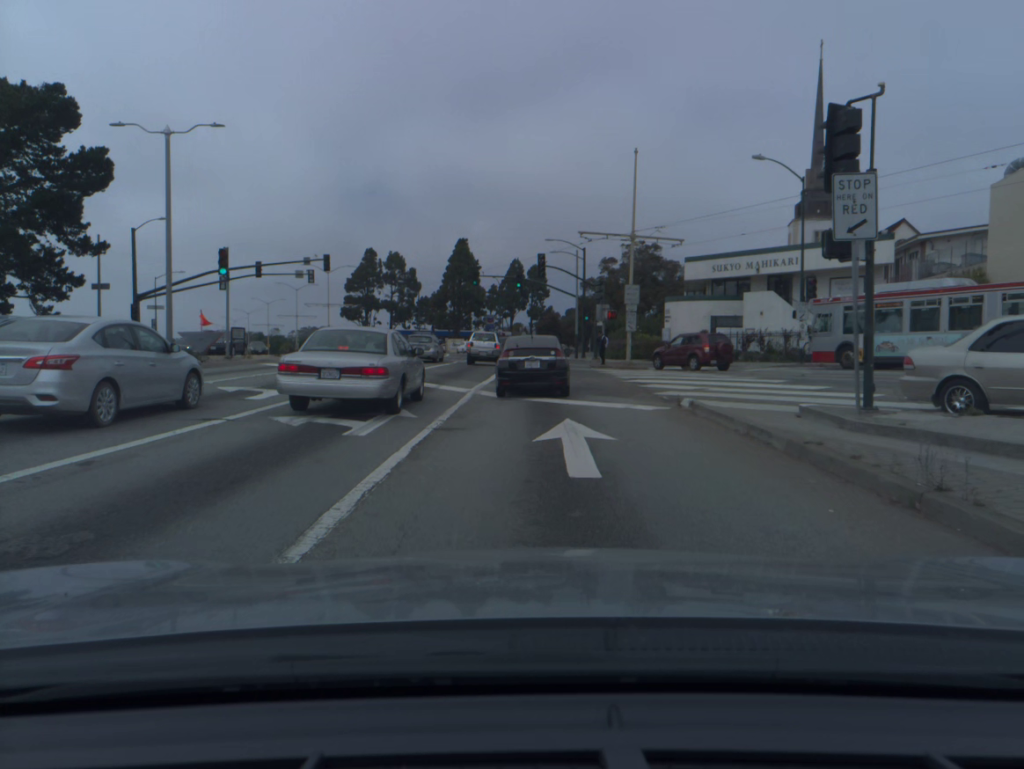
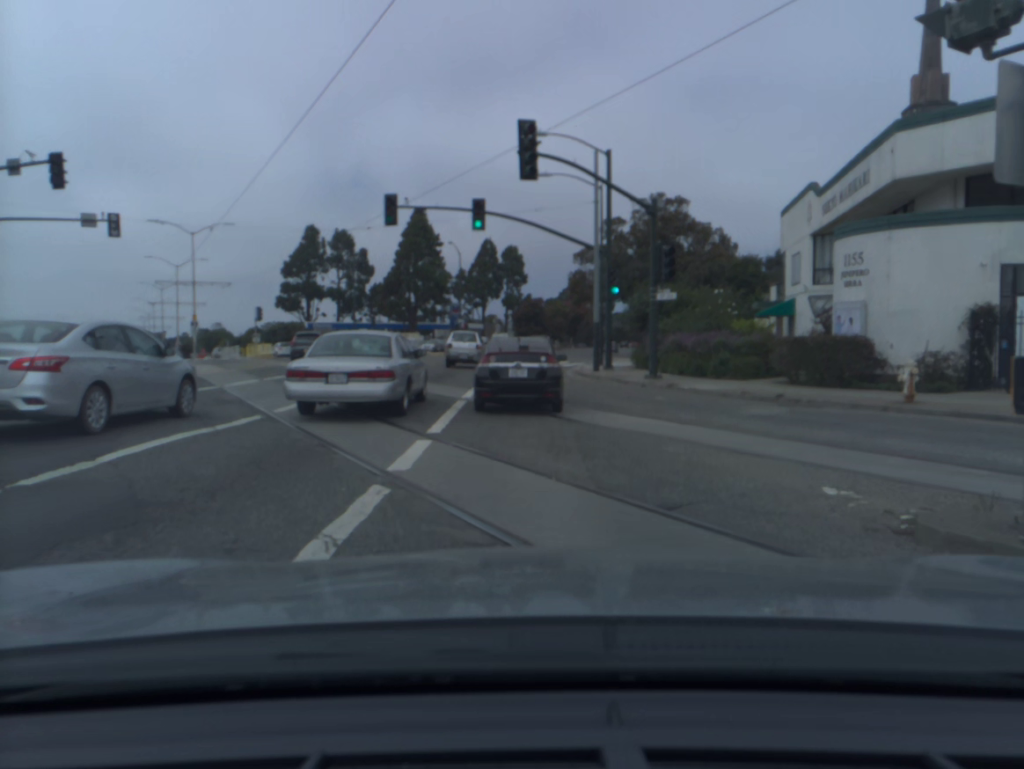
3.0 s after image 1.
(+0.5, +34.3) m; +2°
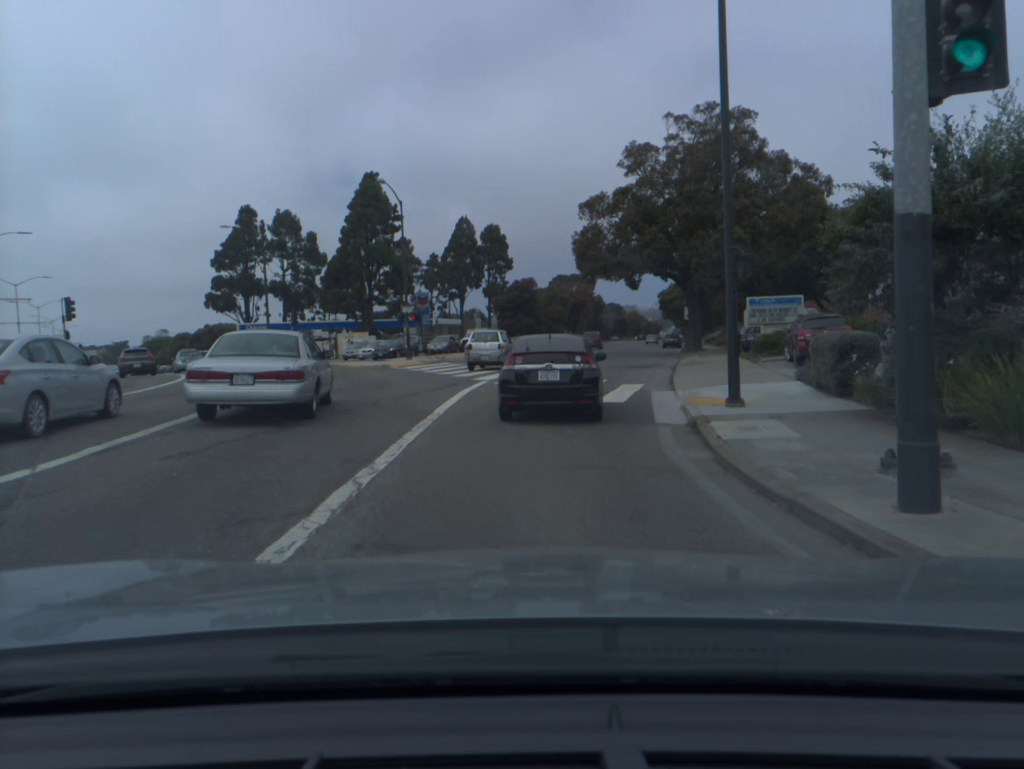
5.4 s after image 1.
(+0.3, +27.0) m; +1°
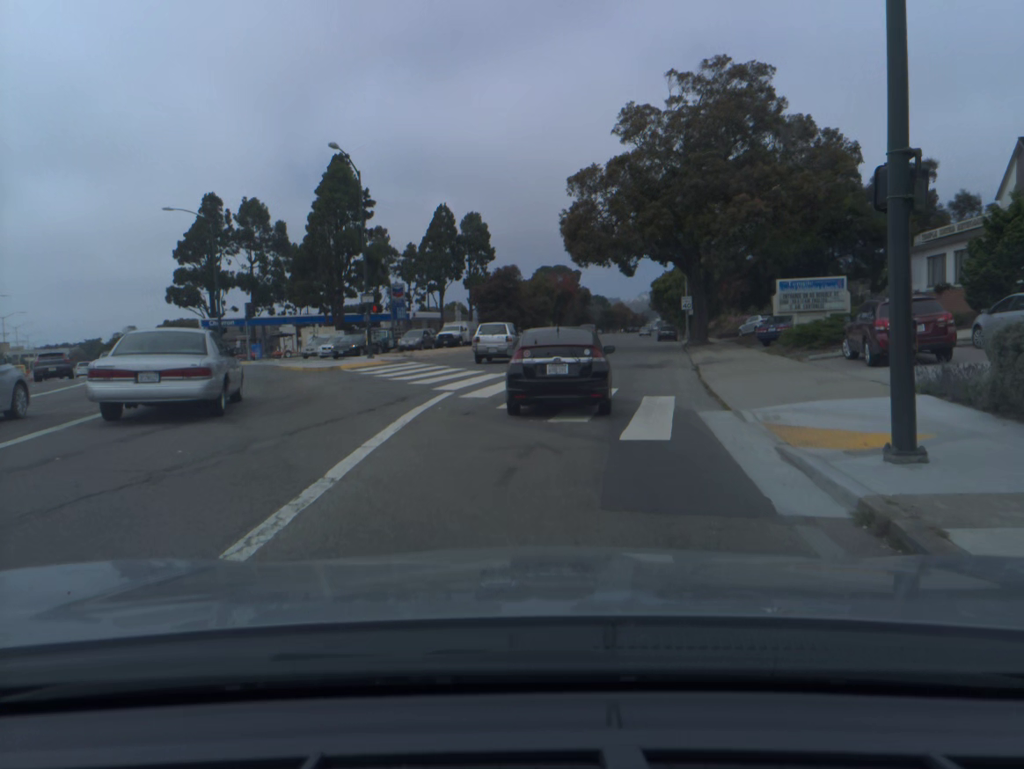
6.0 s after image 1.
(+0.1, +6.8) m; +1°
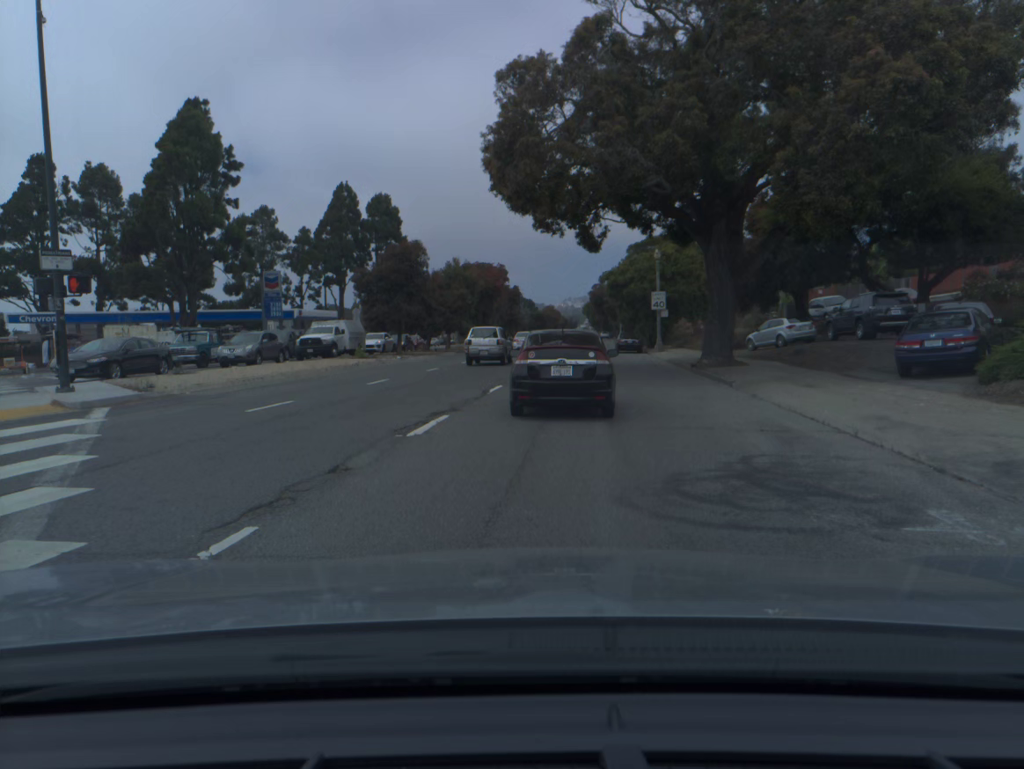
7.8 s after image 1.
(+0.9, +20.7) m; +5°
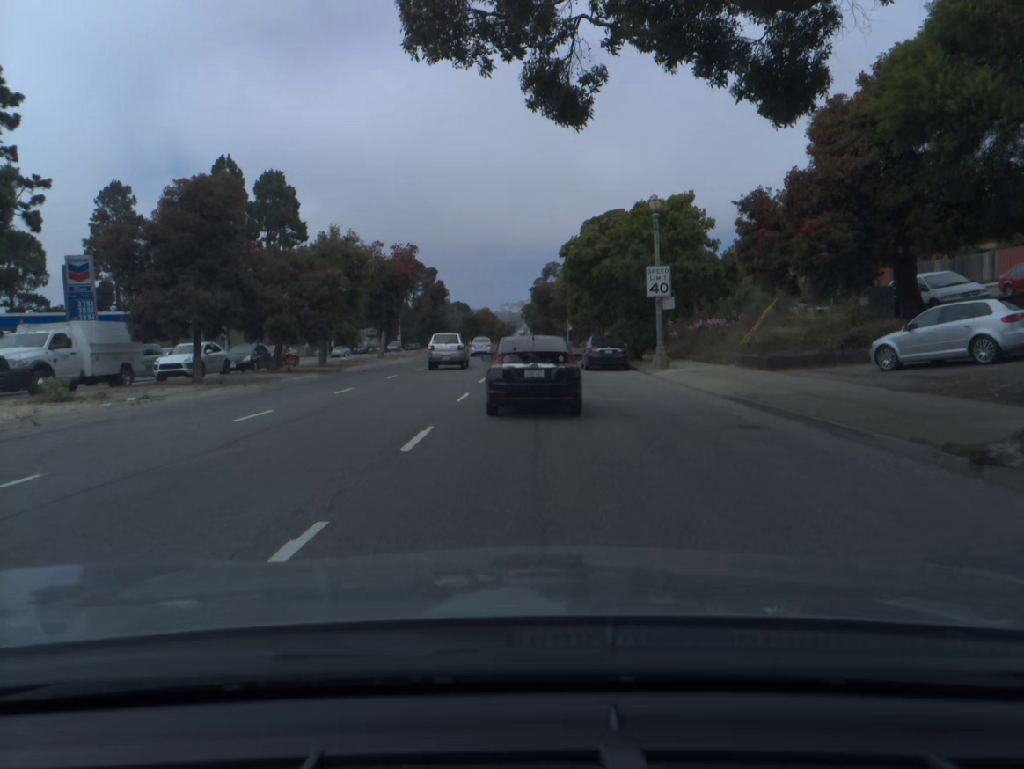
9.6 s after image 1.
(+1.0, +21.9) m; +4°
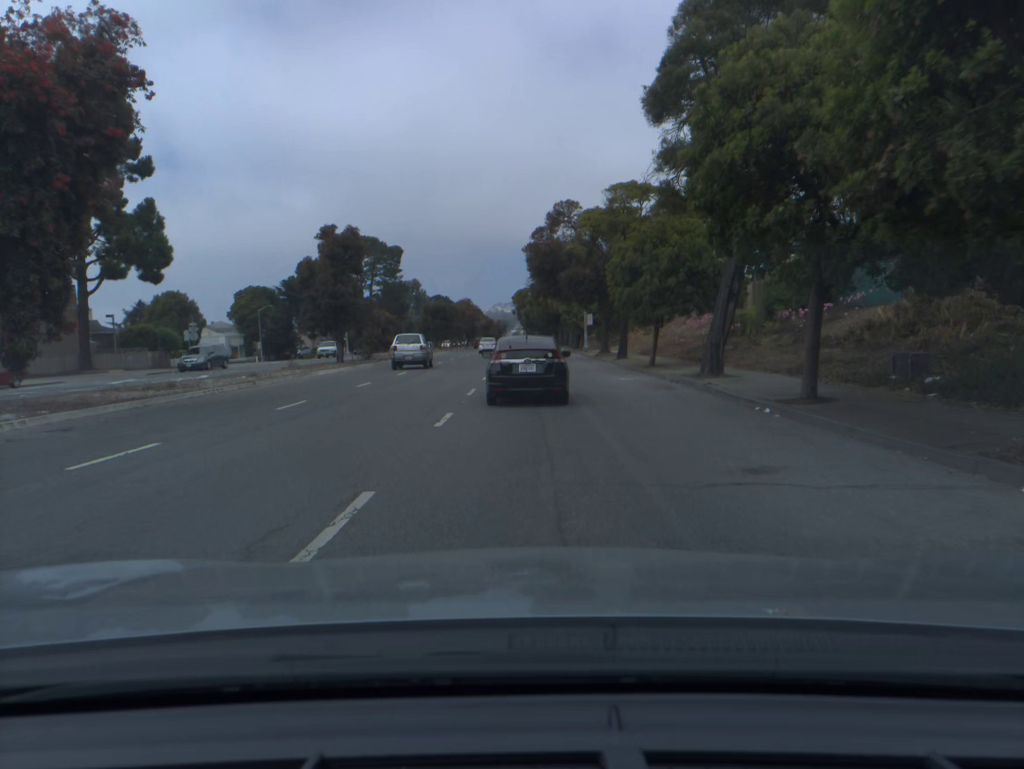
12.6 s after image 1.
(+0.1, +41.6) m; 0°
